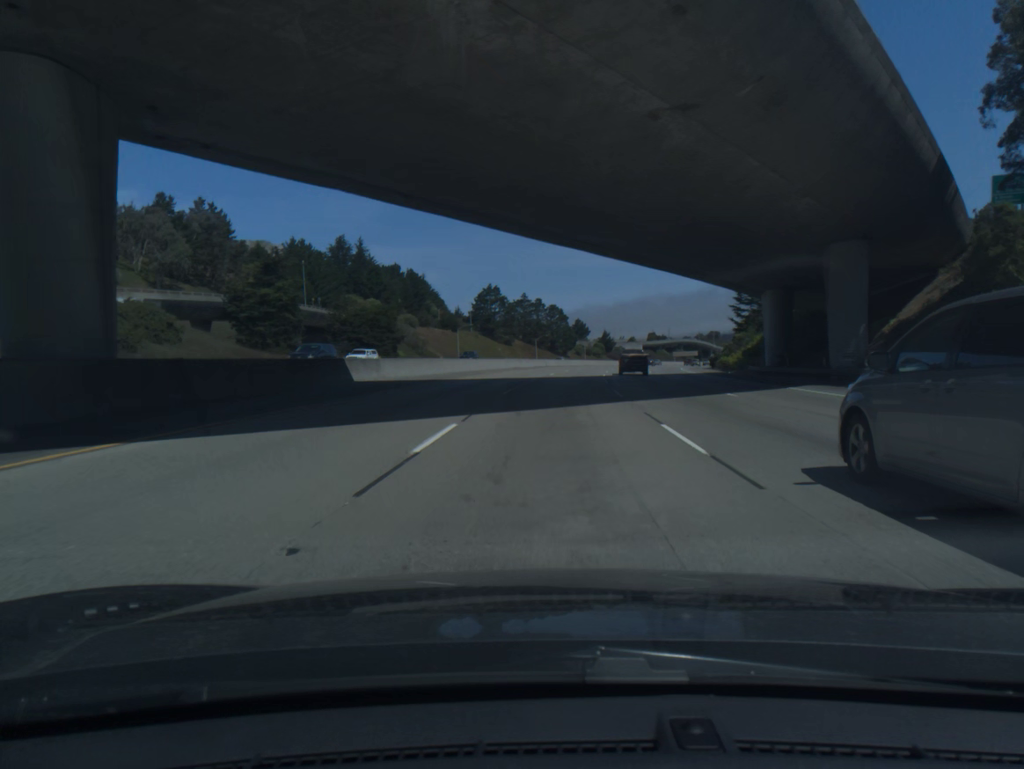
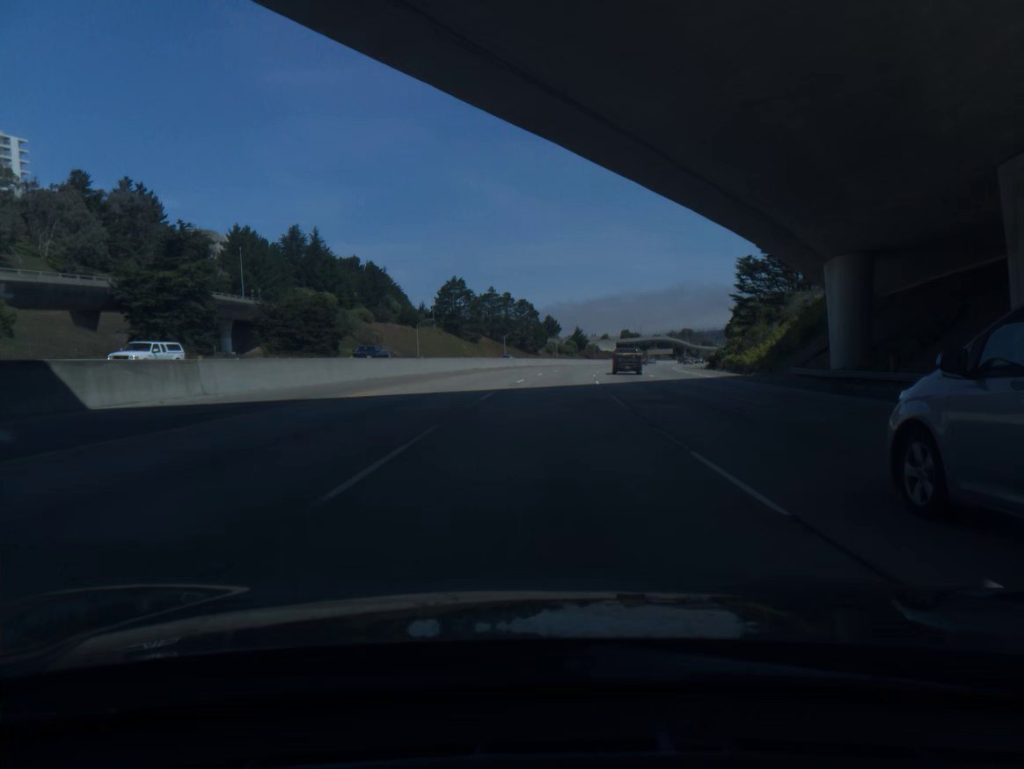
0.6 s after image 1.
(+0.3, +17.5) m; +2°
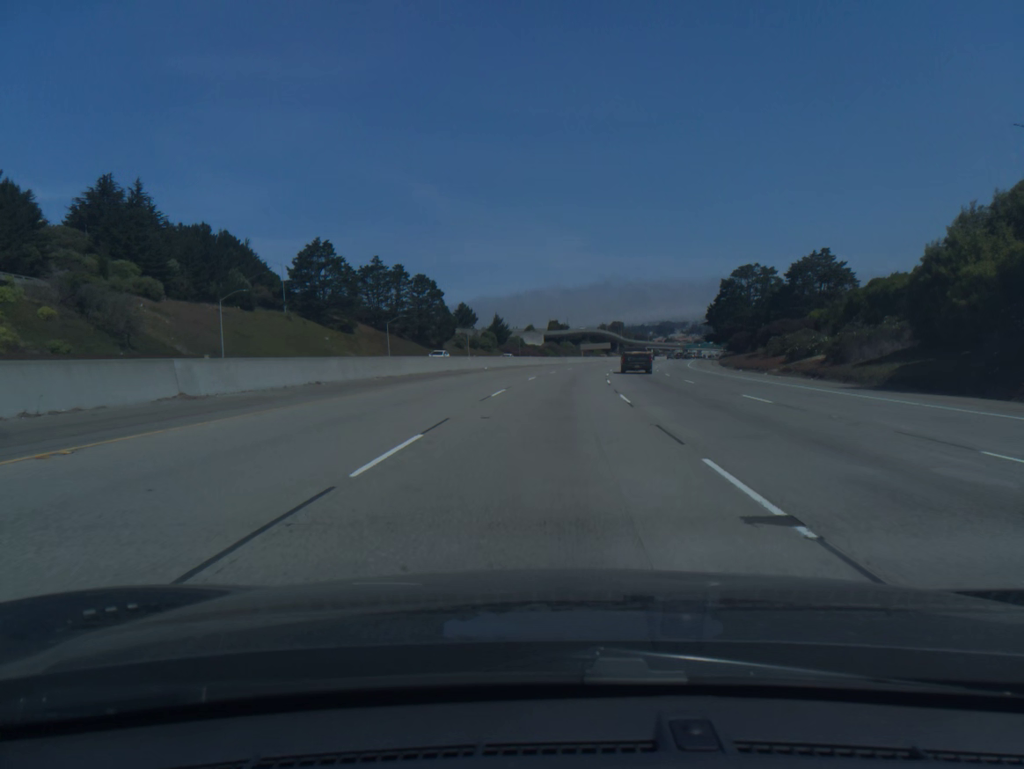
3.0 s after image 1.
(+3.8, +71.3) m; +6°
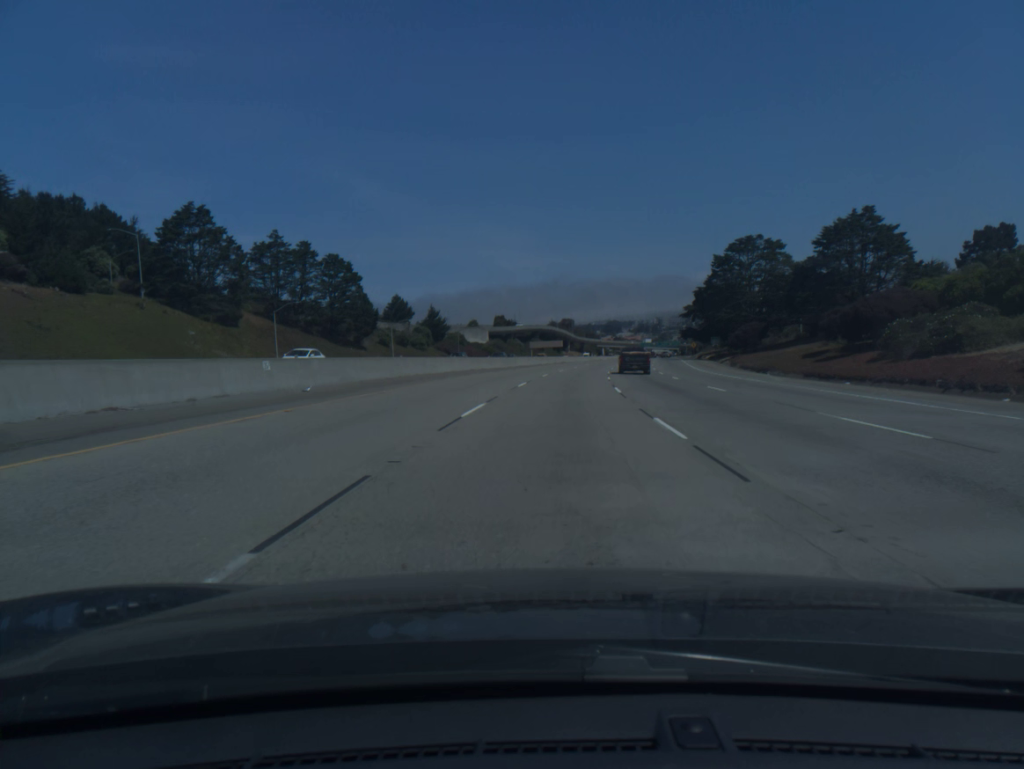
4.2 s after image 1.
(+1.2, +36.4) m; +4°
